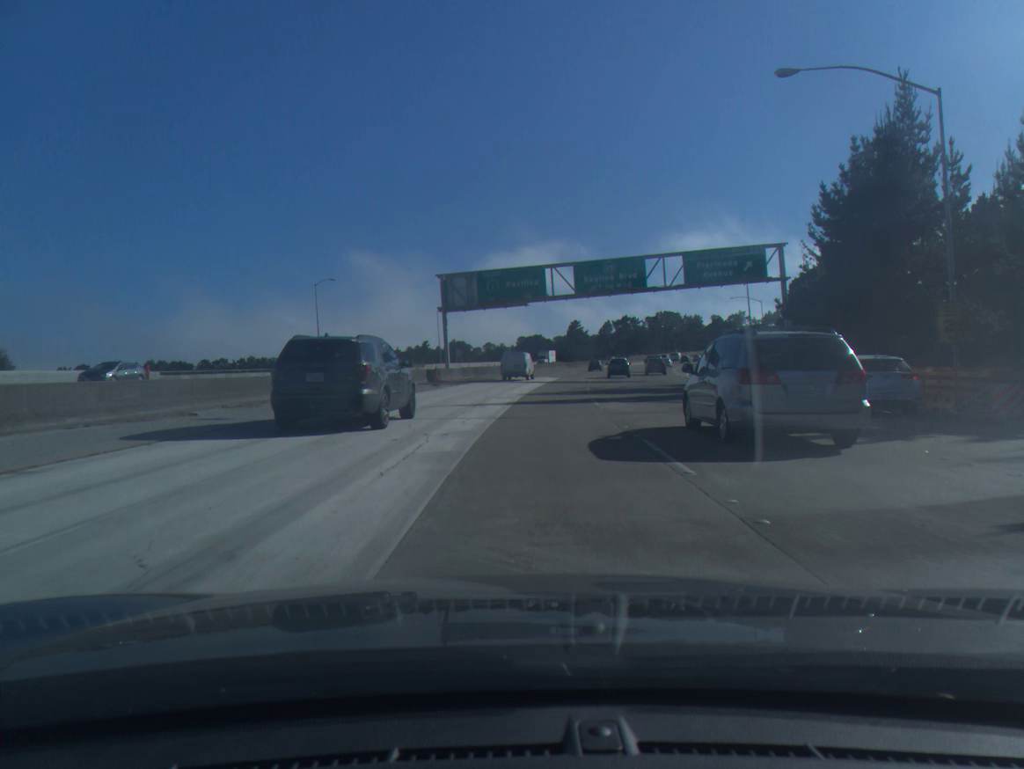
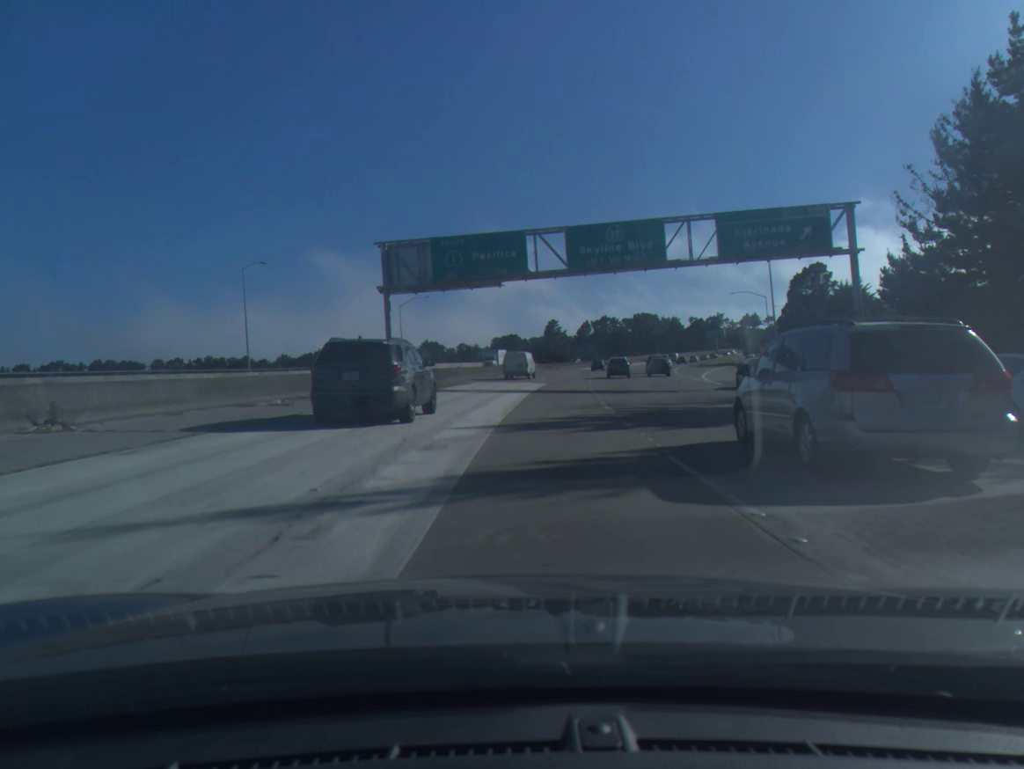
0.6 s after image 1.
(+0.3, +16.9) m; +2°
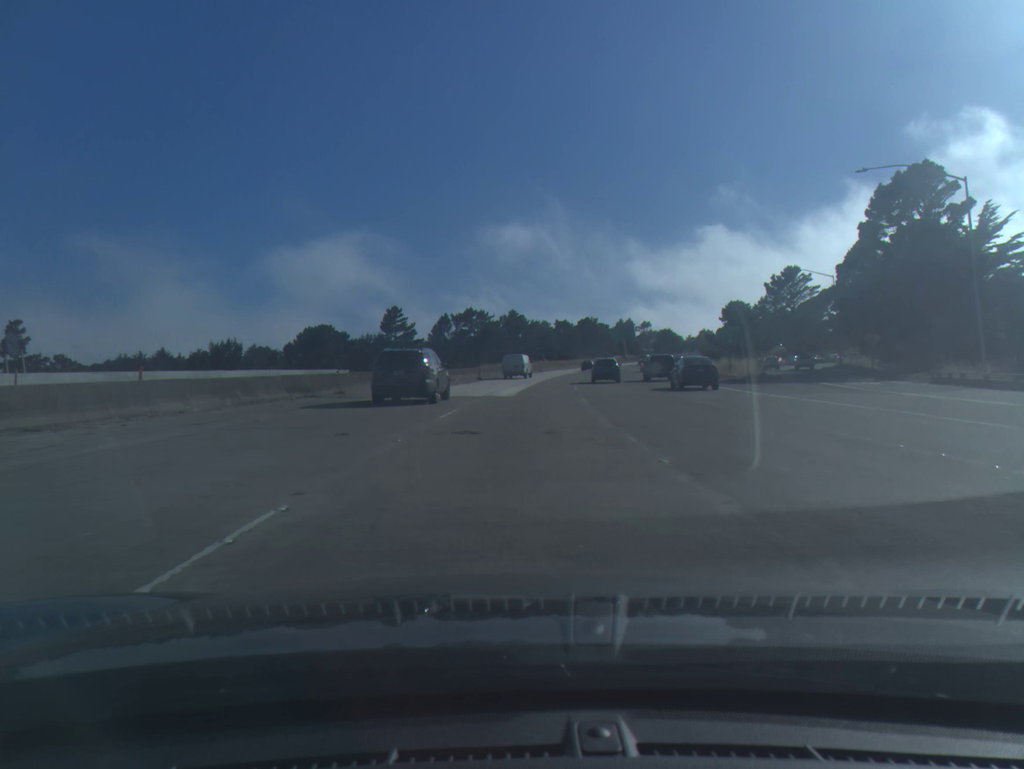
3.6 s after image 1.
(+7.5, +83.9) m; +10°
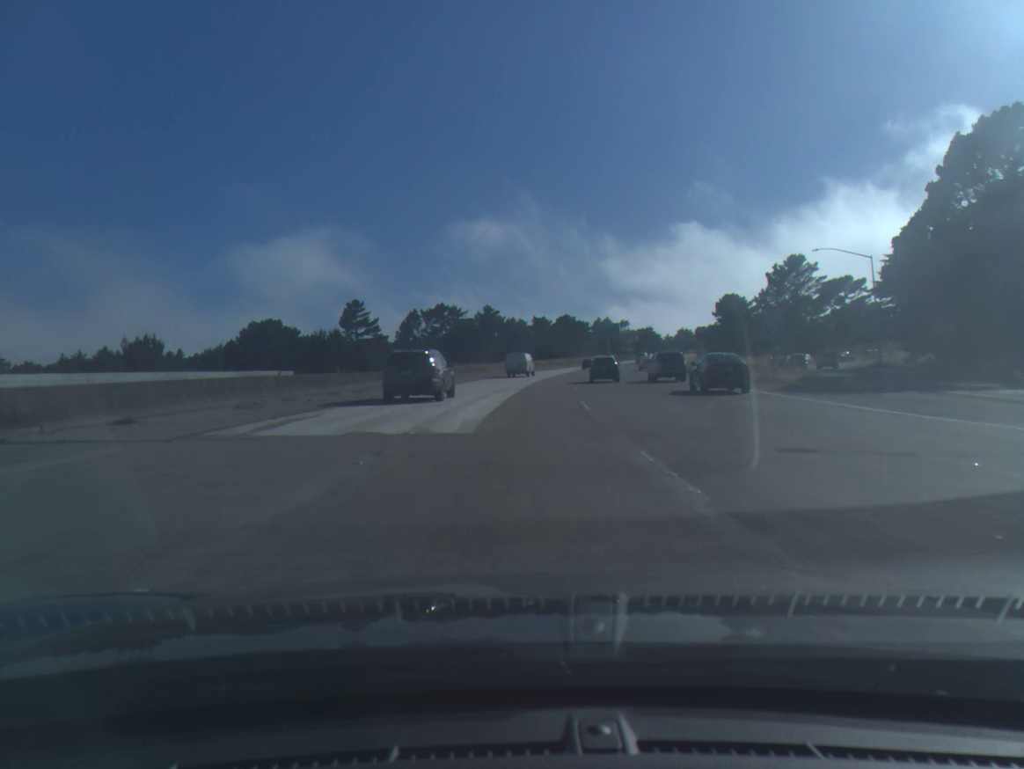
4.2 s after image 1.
(+0.3, +16.9) m; +2°
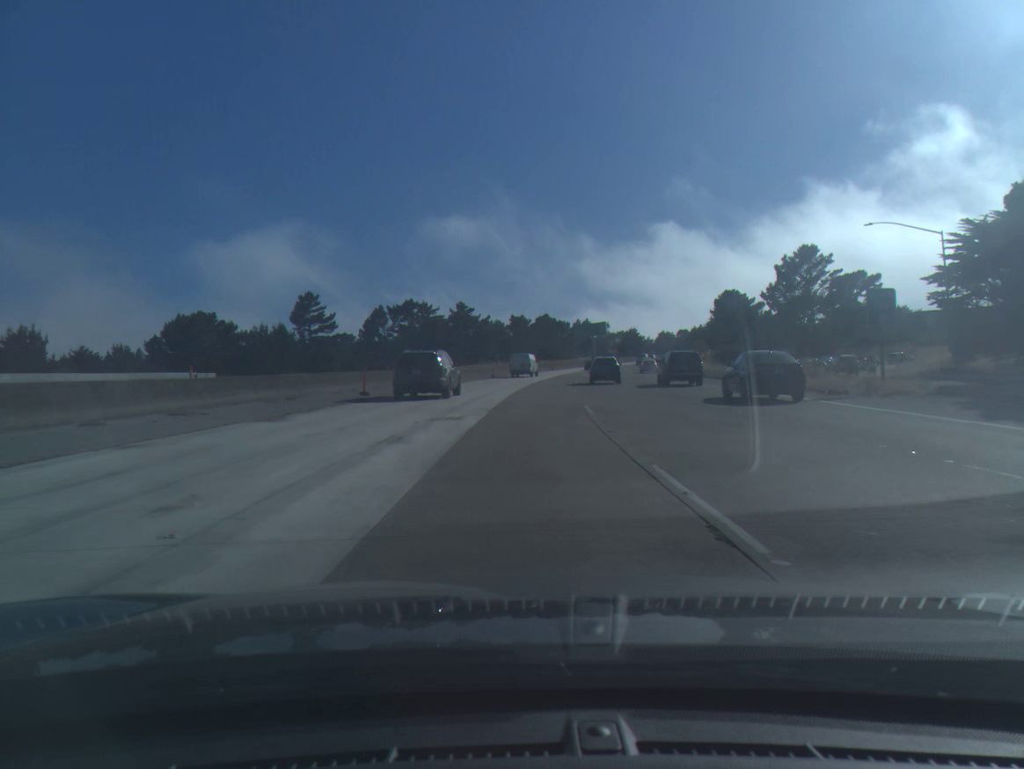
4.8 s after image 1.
(+0.3, +16.9) m; +2°
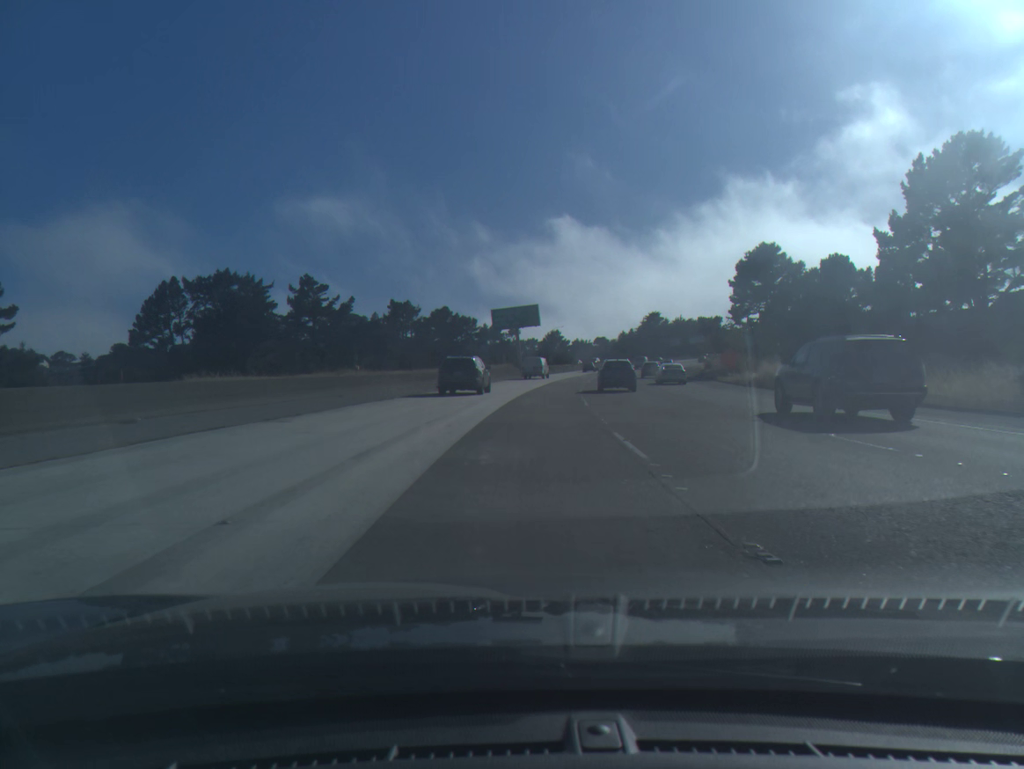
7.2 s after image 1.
(+4.0, +67.5) m; +7°
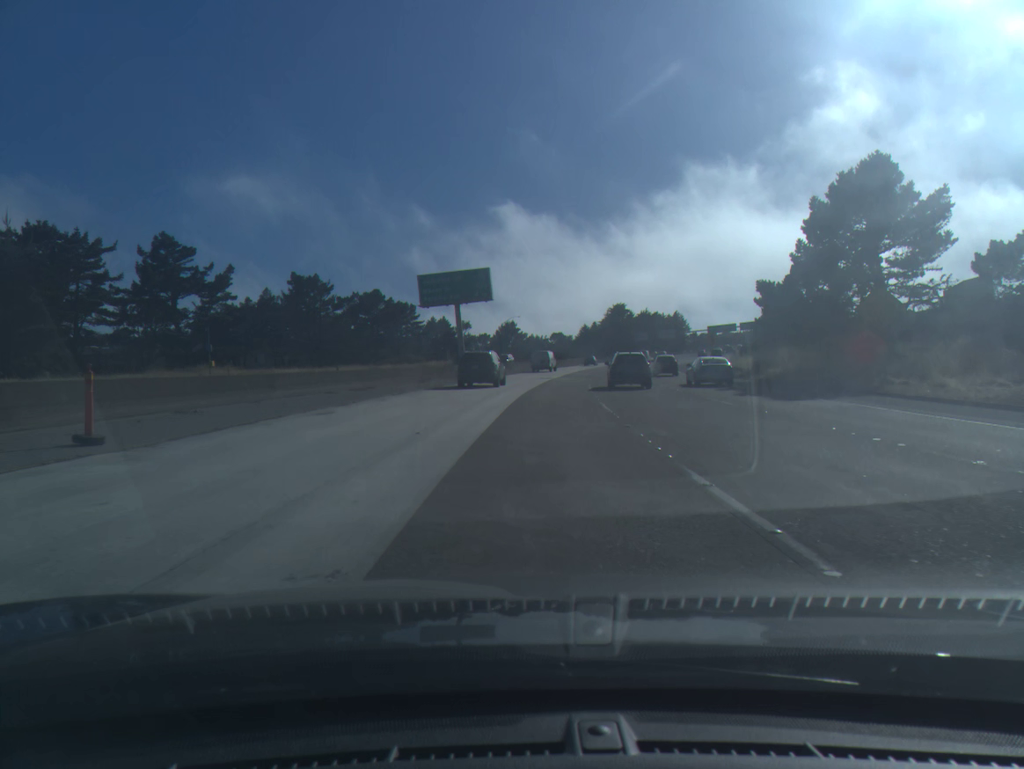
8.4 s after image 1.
(+1.0, +33.9) m; +3°
